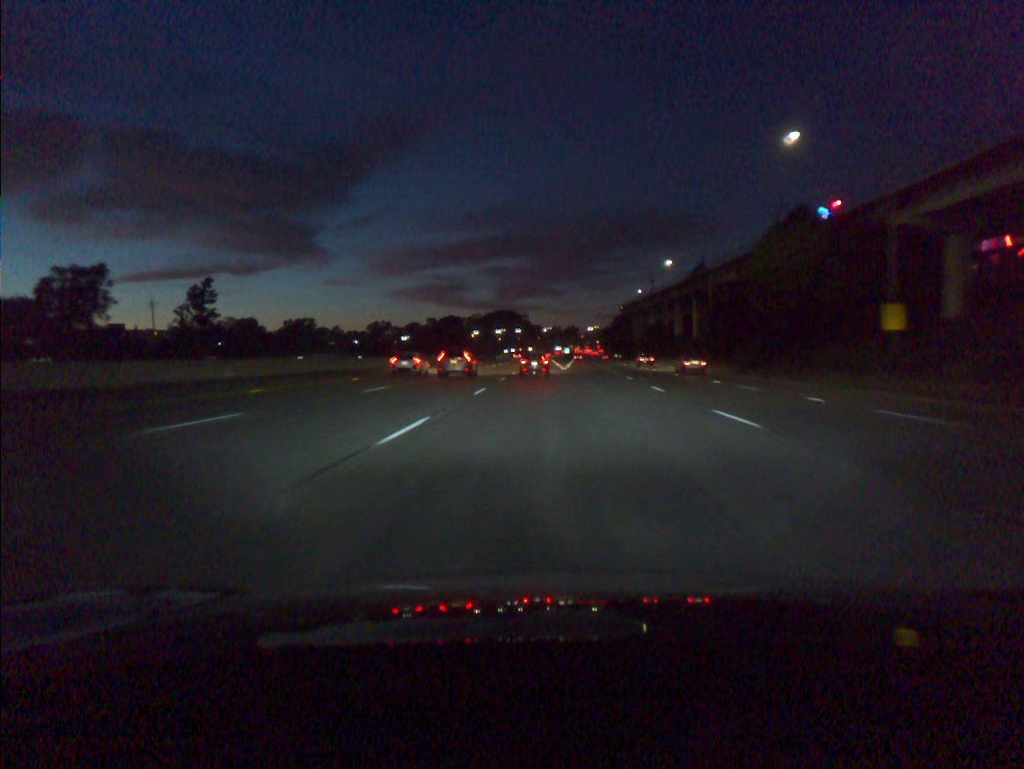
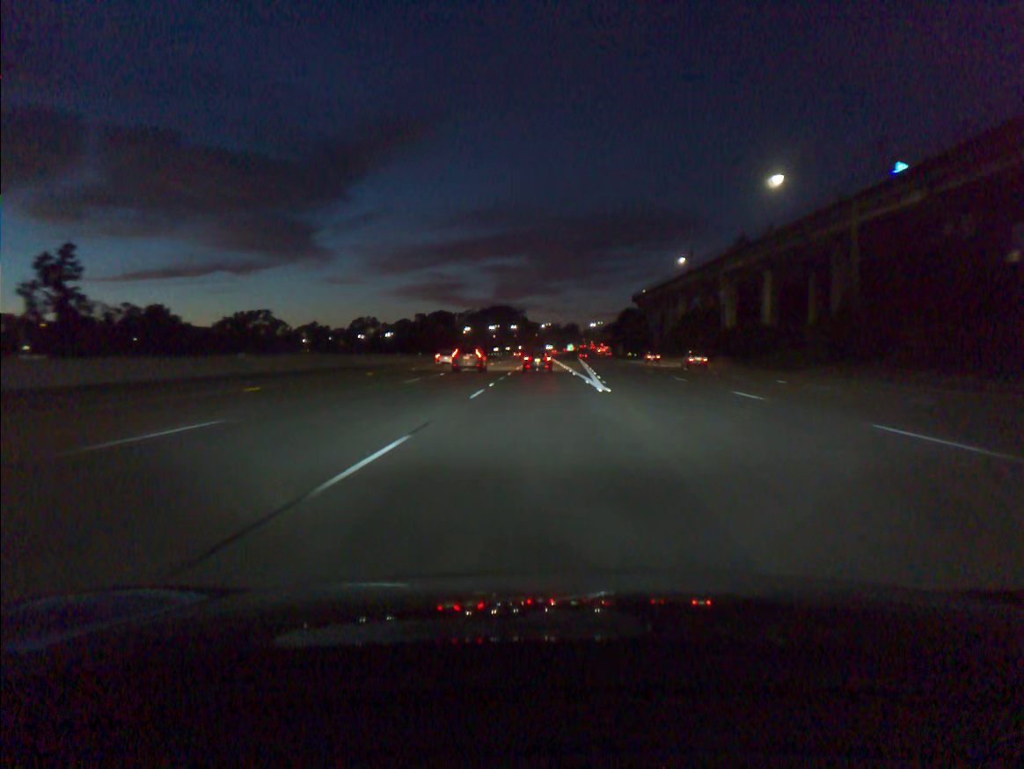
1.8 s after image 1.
(-0.1, +46.2) m; 0°
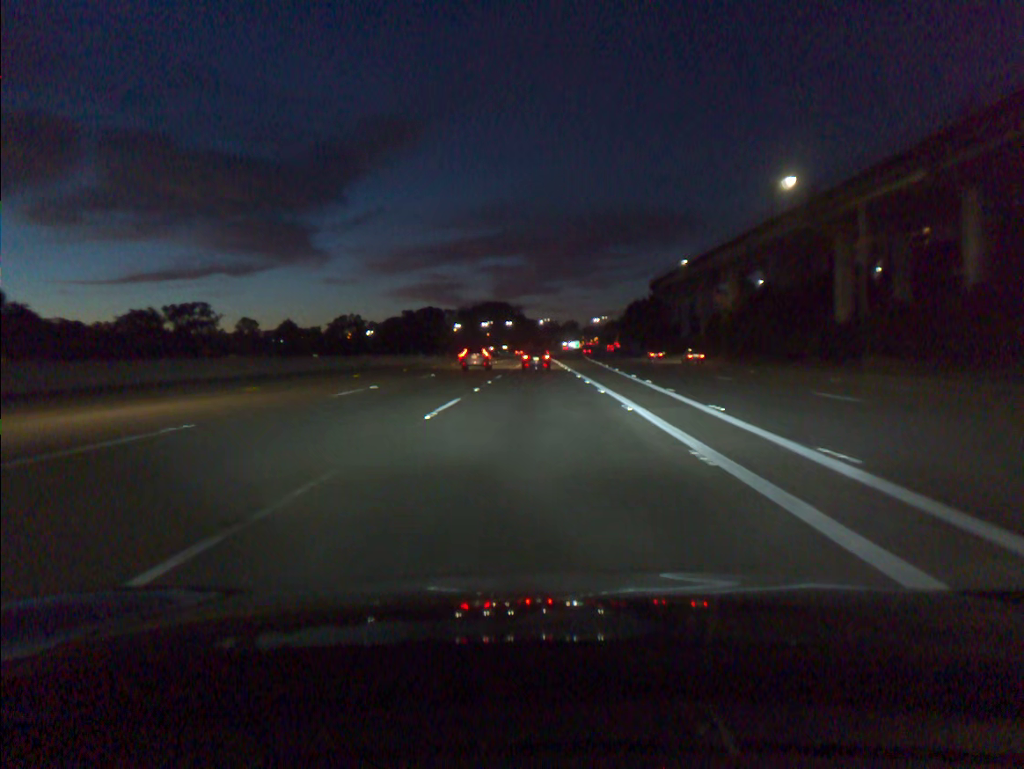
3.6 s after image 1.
(+0.2, +45.5) m; 0°
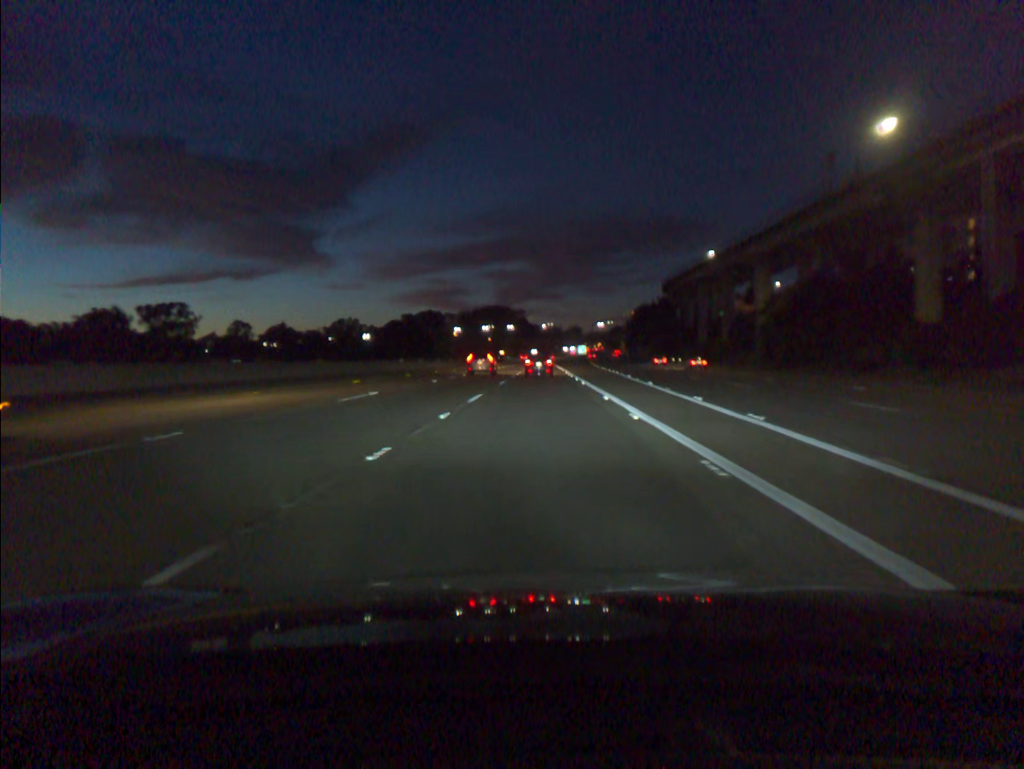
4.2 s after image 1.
(0.0, +15.1) m; 0°
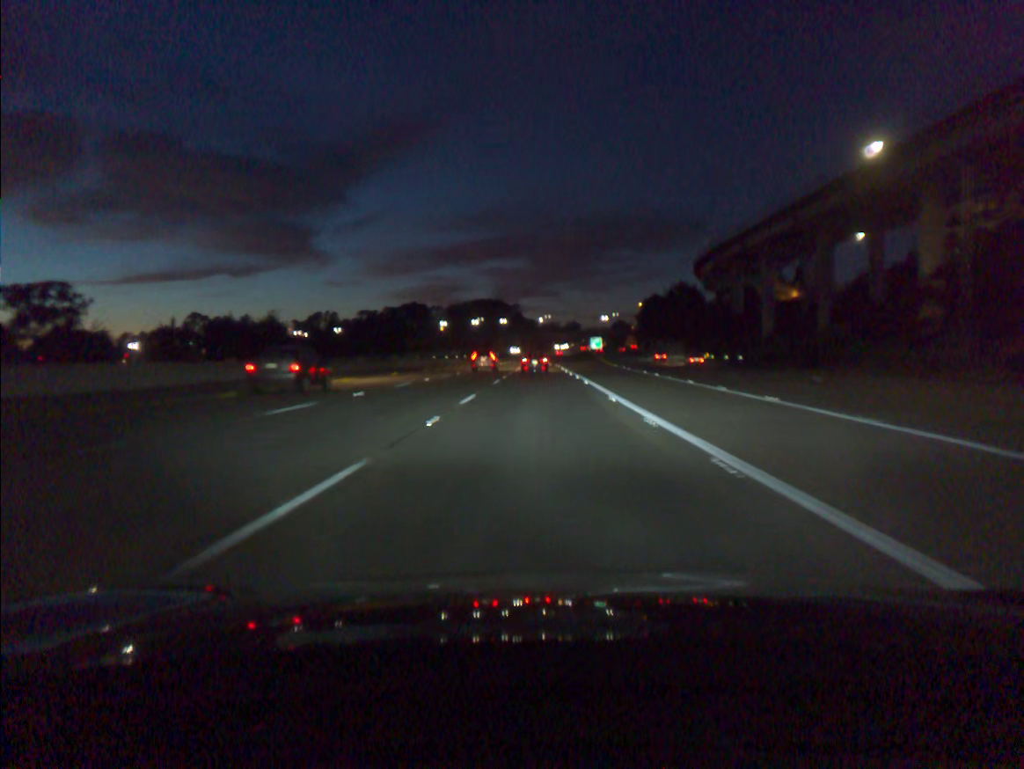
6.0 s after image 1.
(+0.1, +45.3) m; 0°
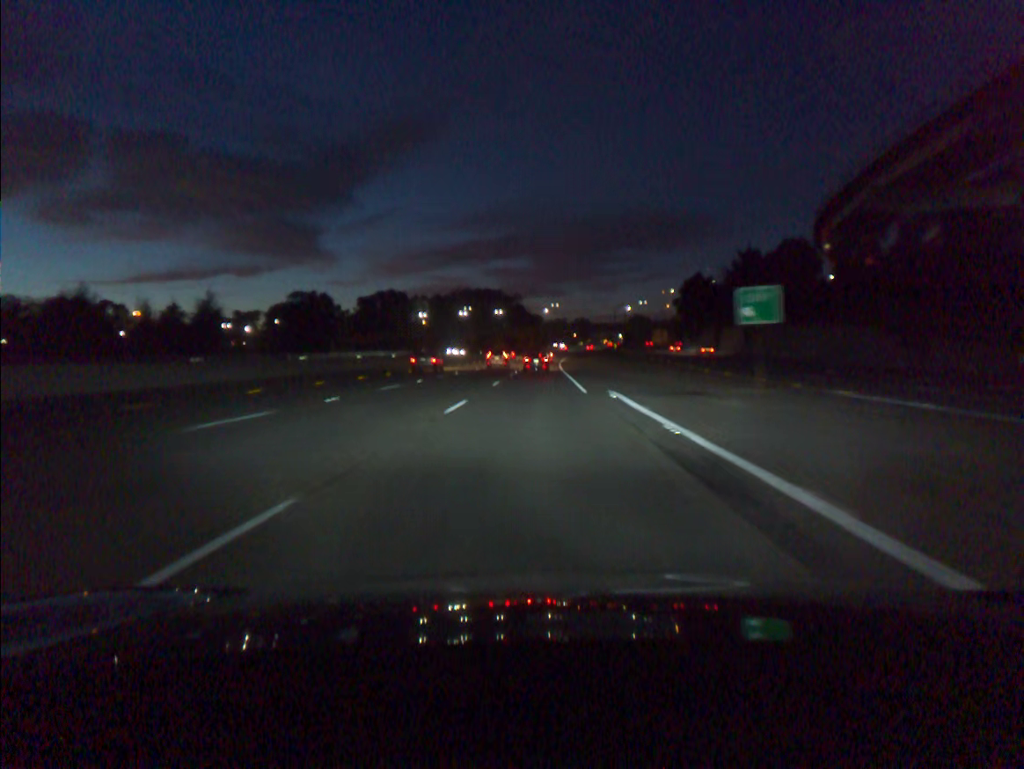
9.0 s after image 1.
(-0.1, +75.9) m; 0°
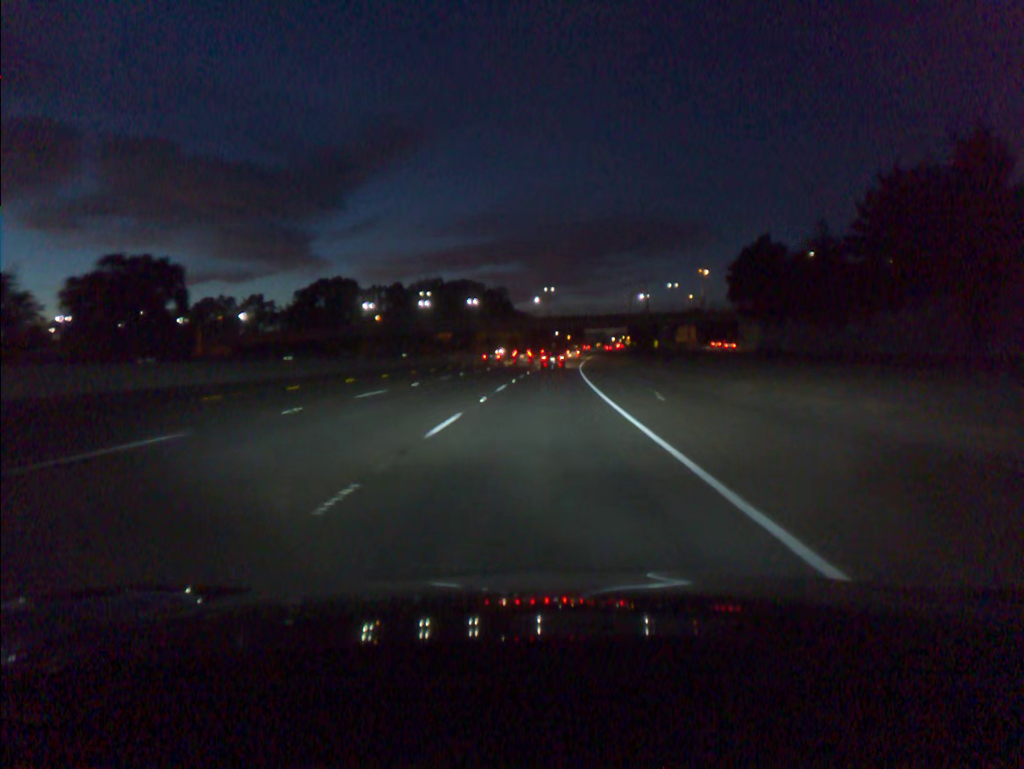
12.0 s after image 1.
(+0.2, +77.0) m; +1°
